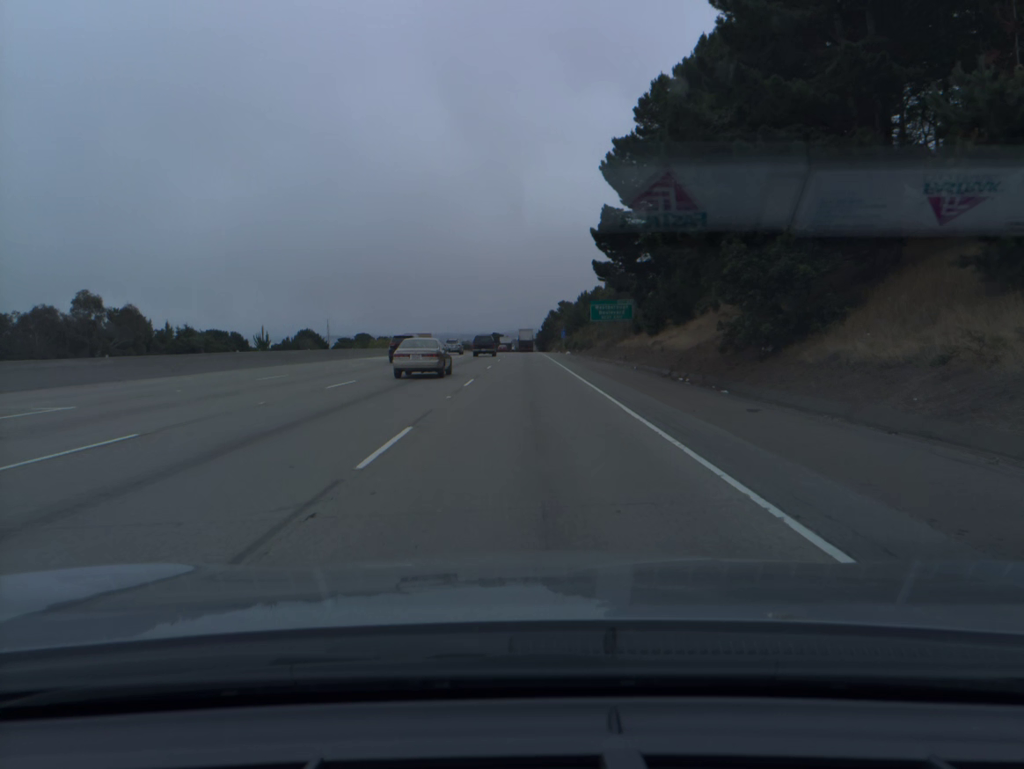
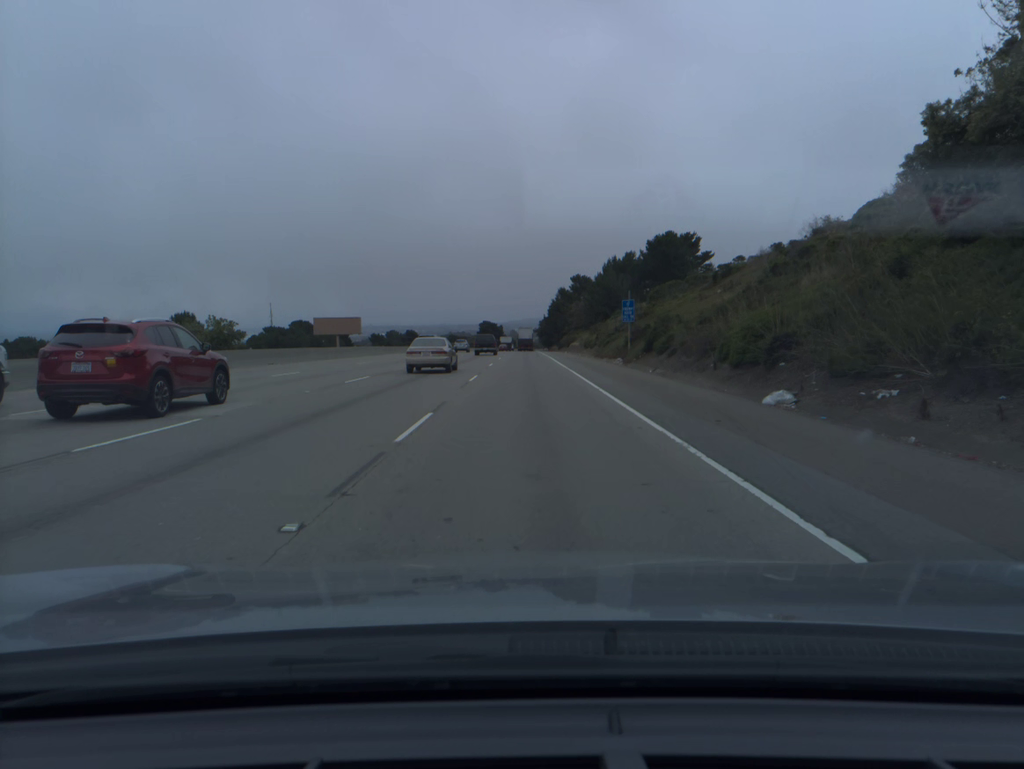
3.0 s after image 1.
(+0.1, +86.0) m; 0°
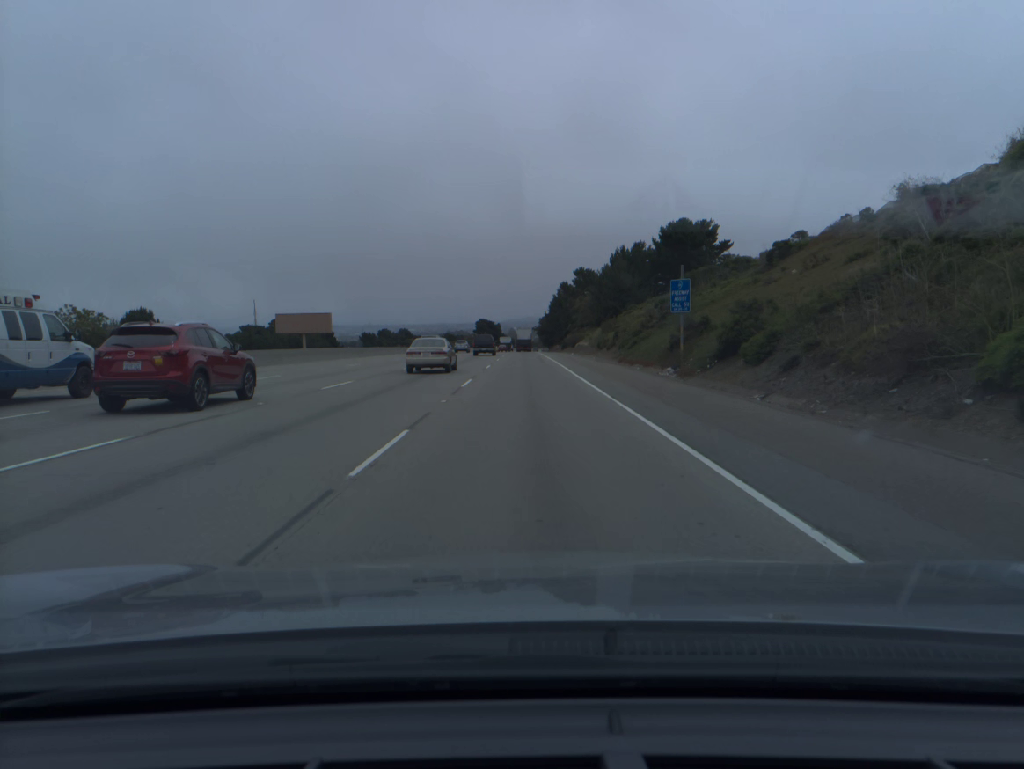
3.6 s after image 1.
(0.0, +17.1) m; 0°
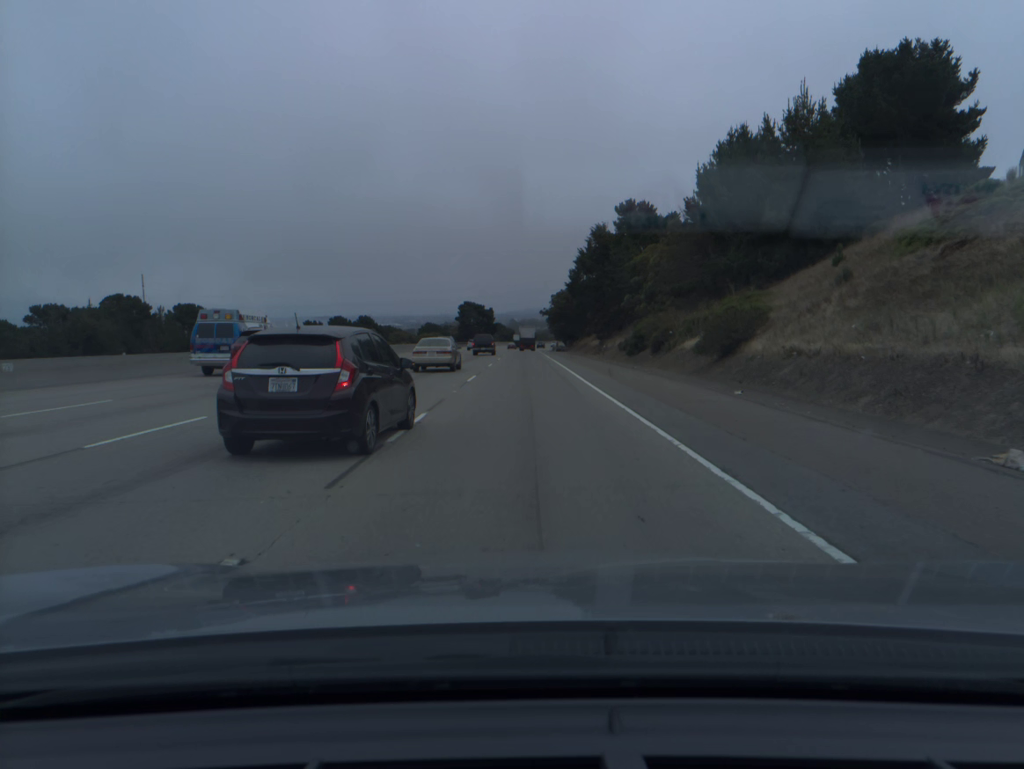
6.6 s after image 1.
(0.0, +85.4) m; 0°
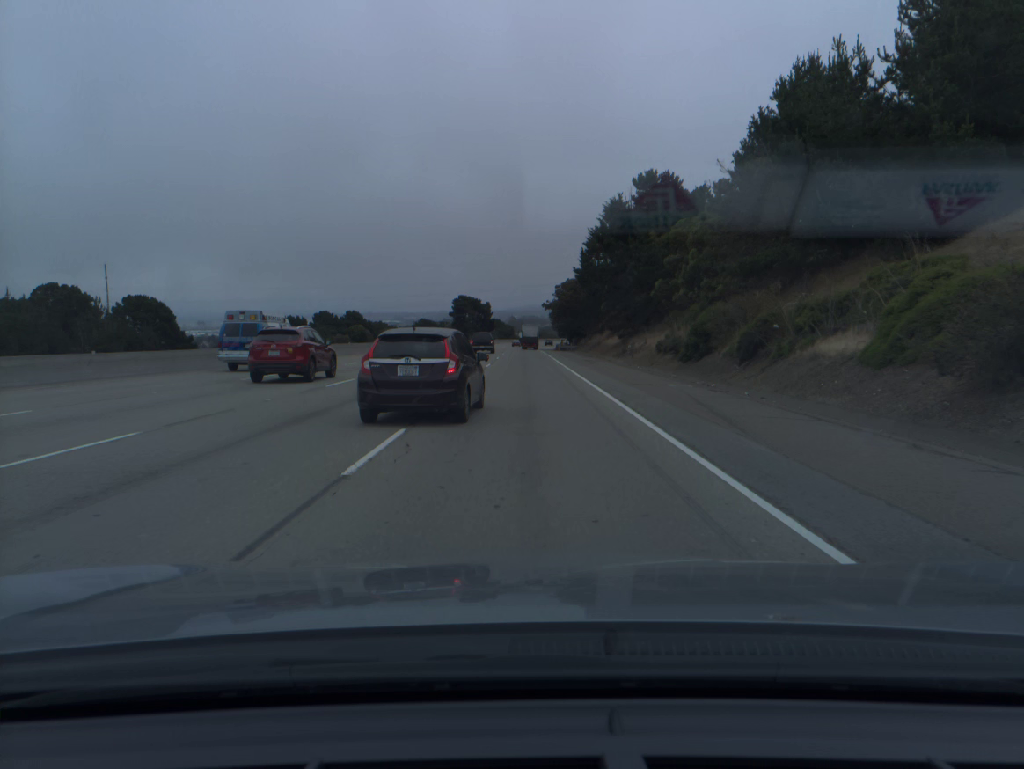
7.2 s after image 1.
(0.0, +17.1) m; 0°
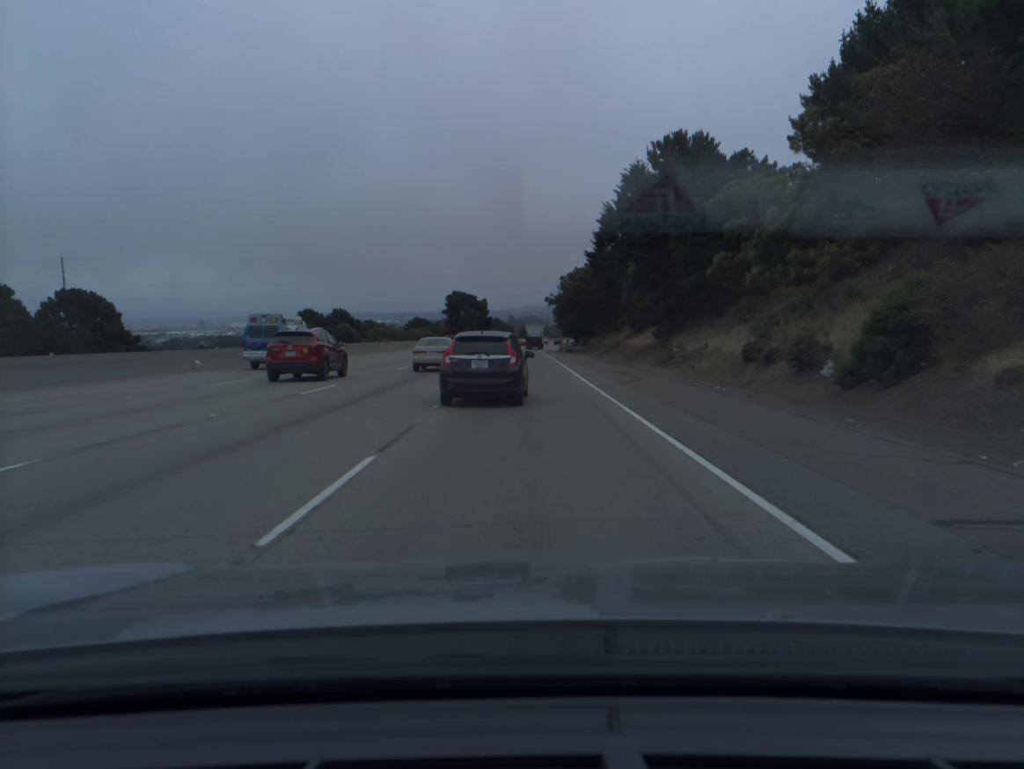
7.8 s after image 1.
(0.0, +17.2) m; 0°
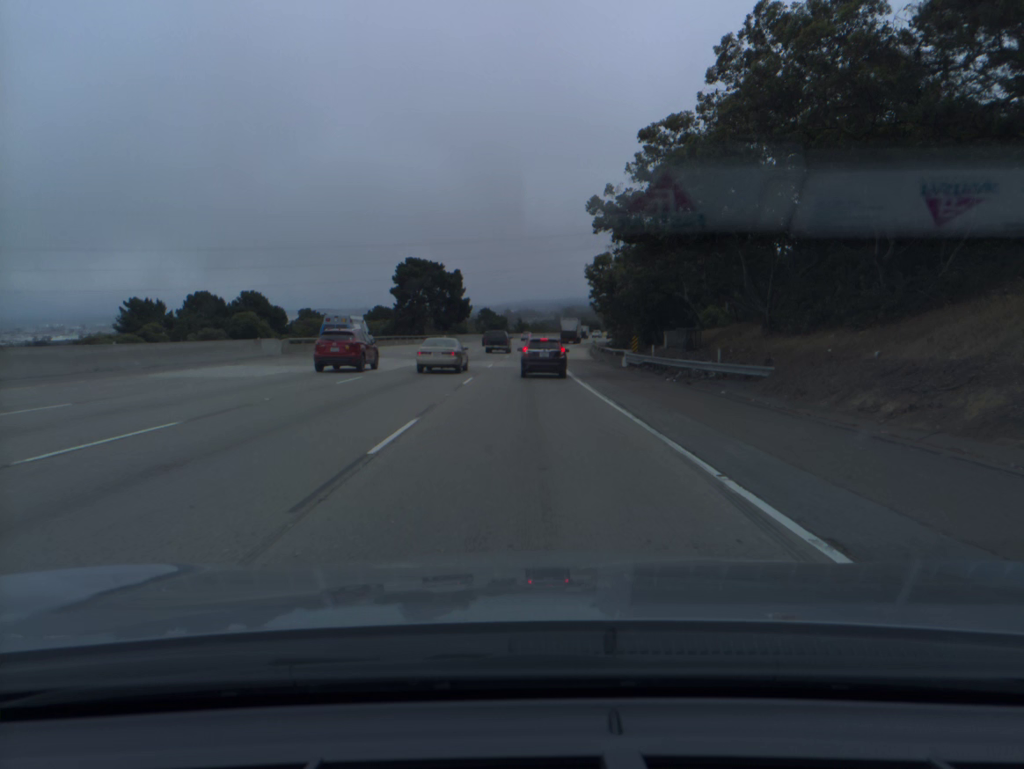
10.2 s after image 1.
(0.0, +69.1) m; 0°
